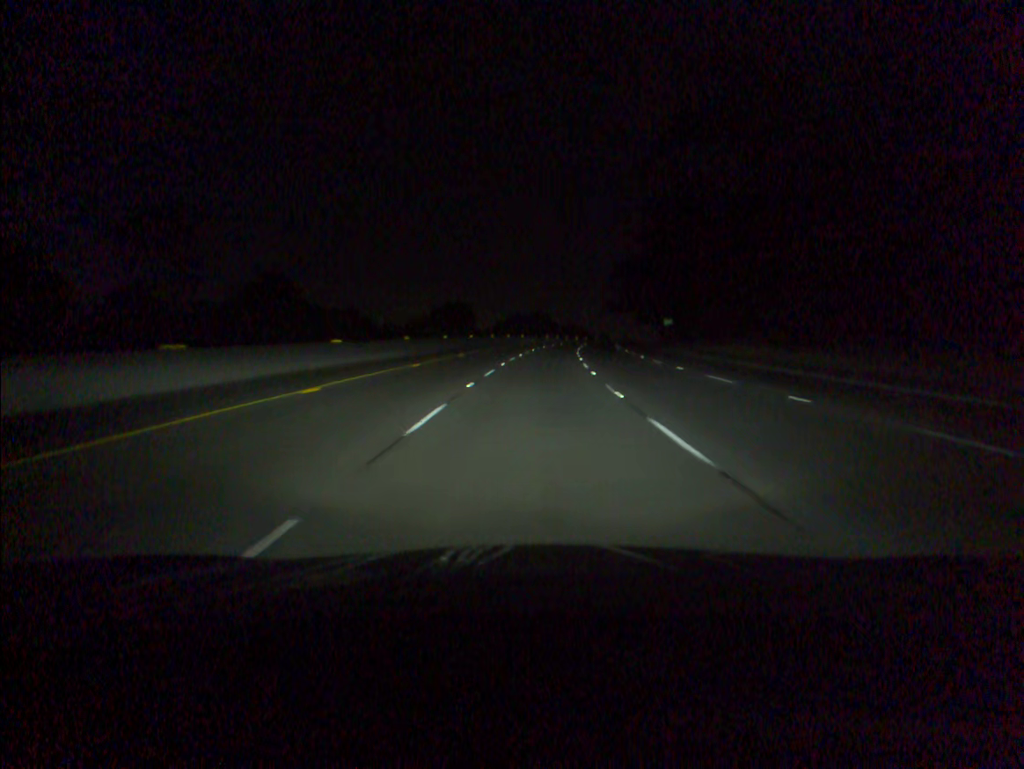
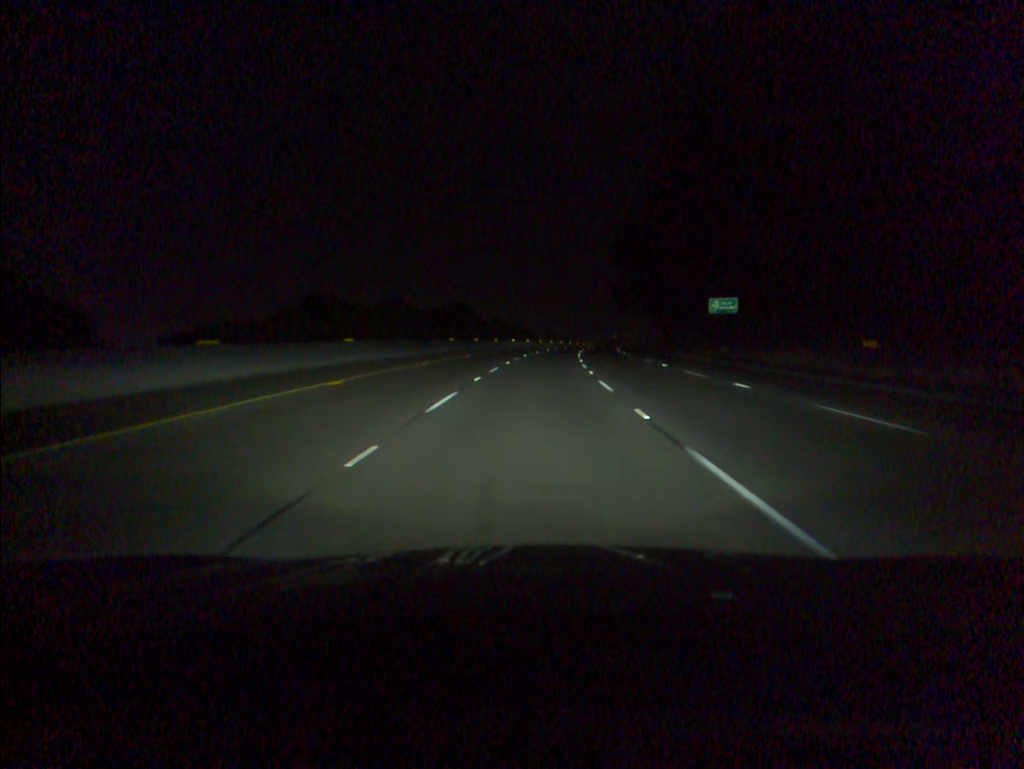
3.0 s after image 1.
(+3.7, +84.4) m; +5°
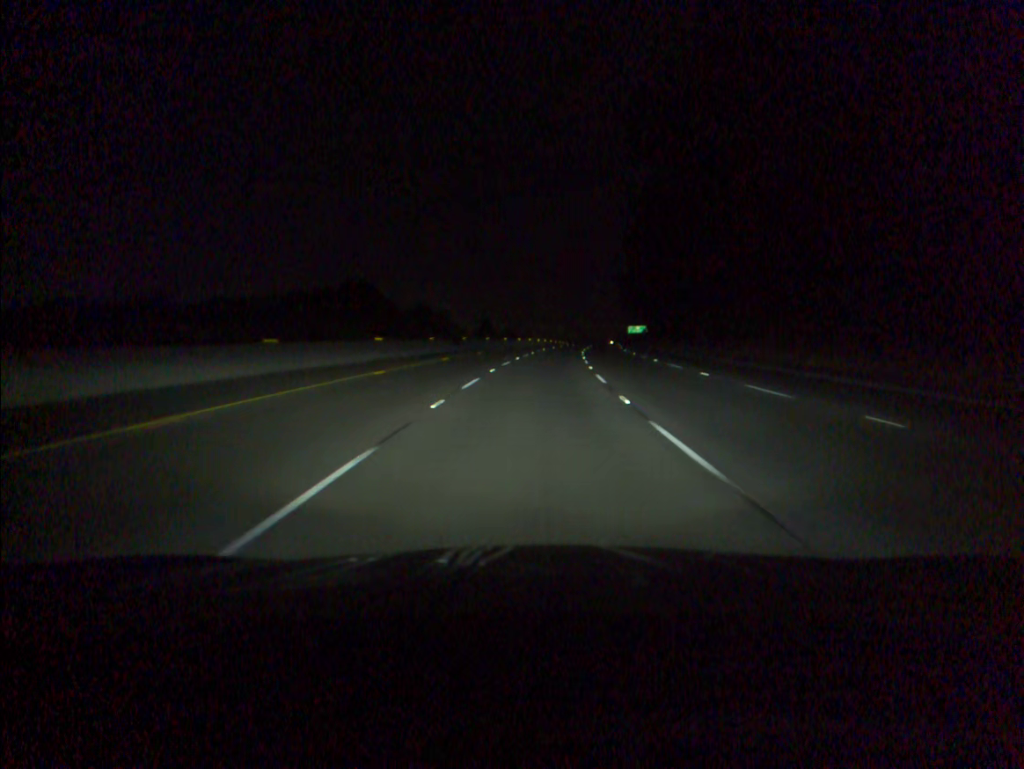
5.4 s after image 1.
(+2.5, +67.7) m; +4°
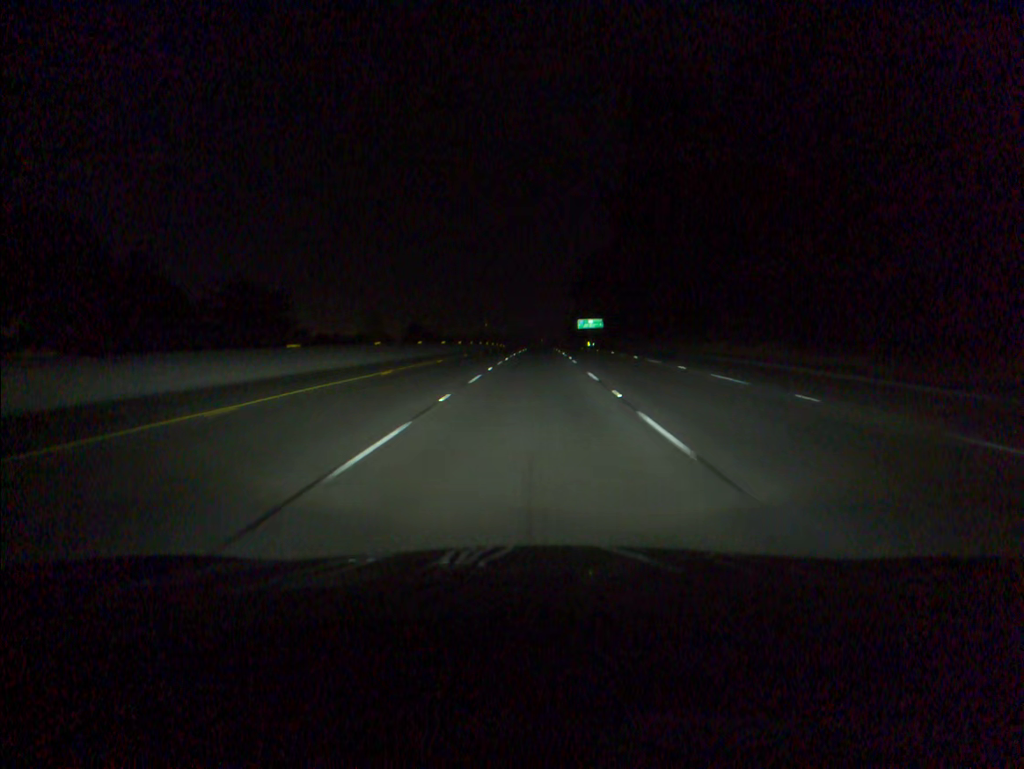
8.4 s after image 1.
(+4.3, +84.6) m; +5°
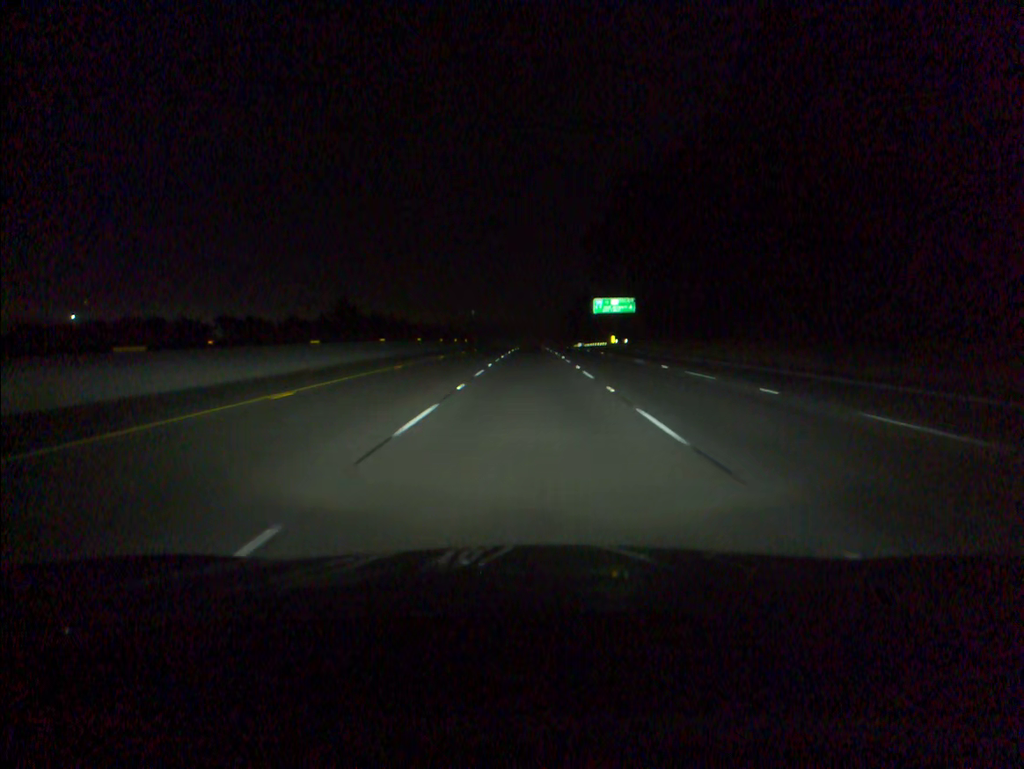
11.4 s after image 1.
(+0.8, +84.6) m; +1°
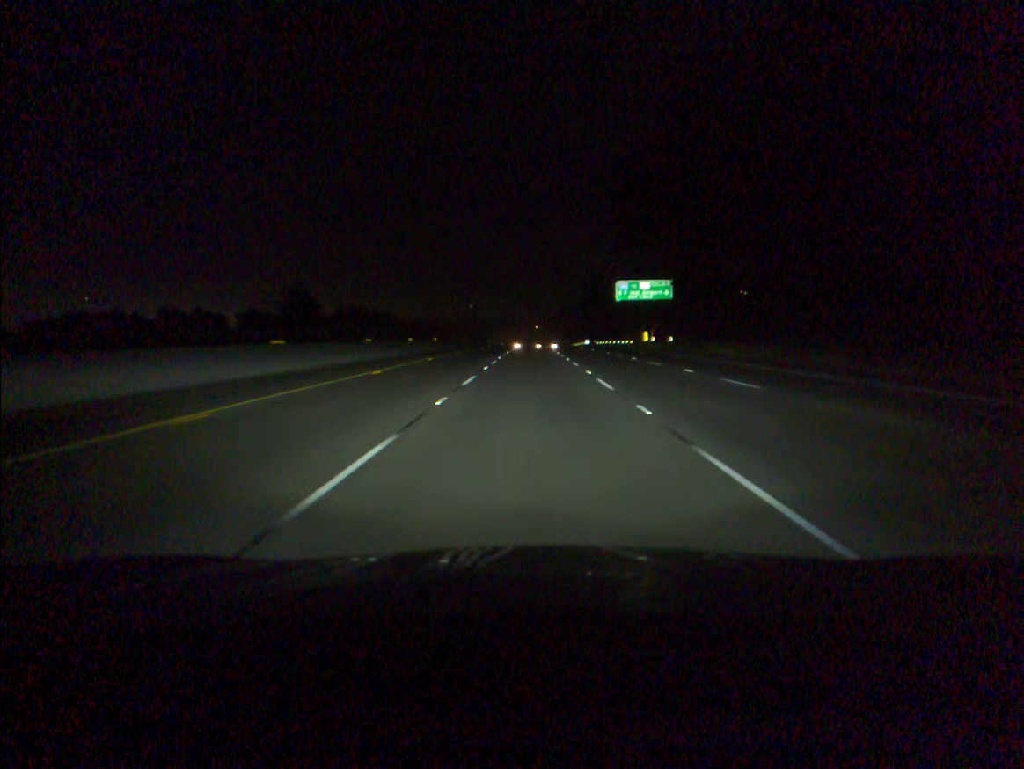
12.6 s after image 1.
(0.0, +33.8) m; 0°
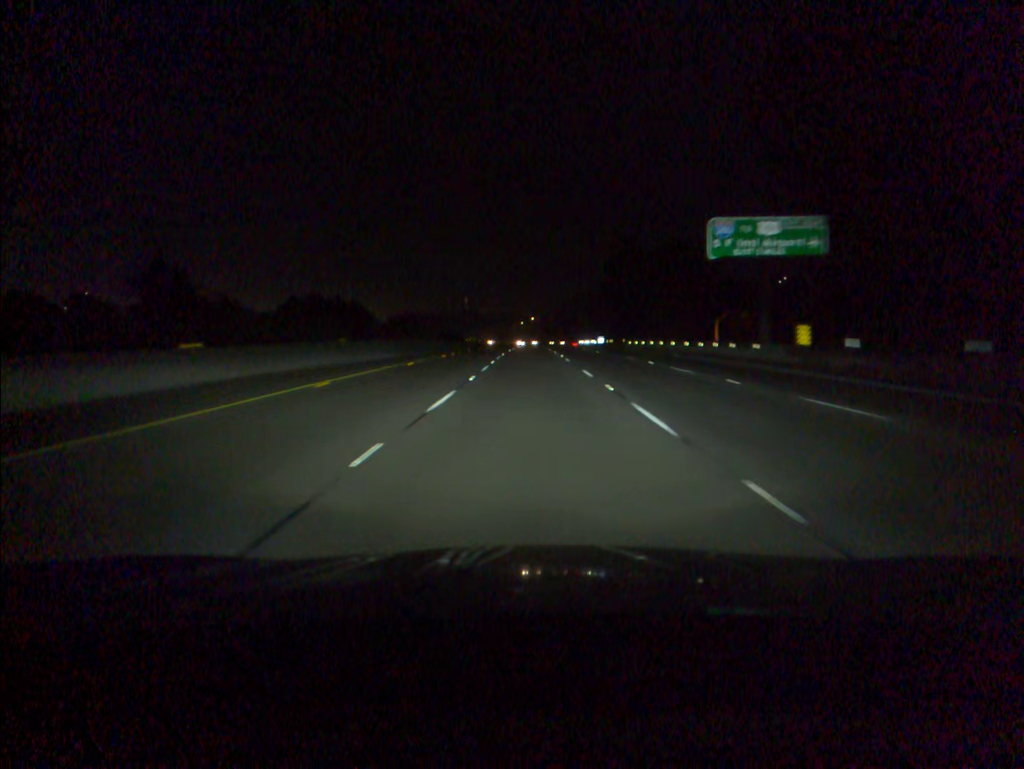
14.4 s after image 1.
(+0.1, +50.7) m; 0°
